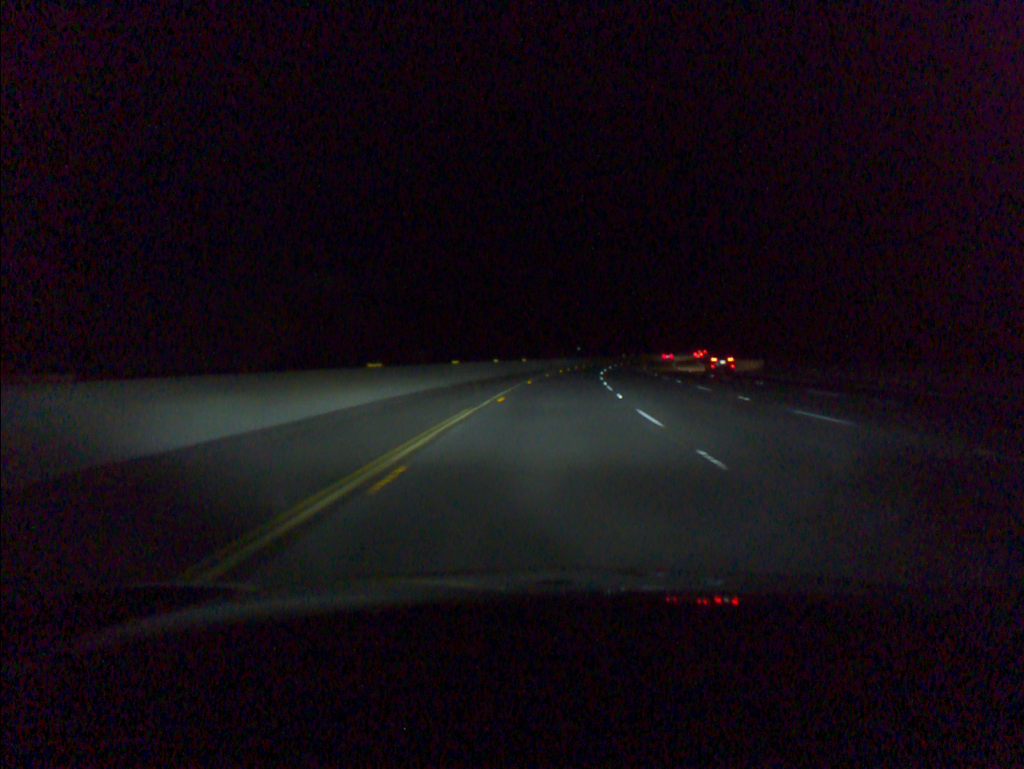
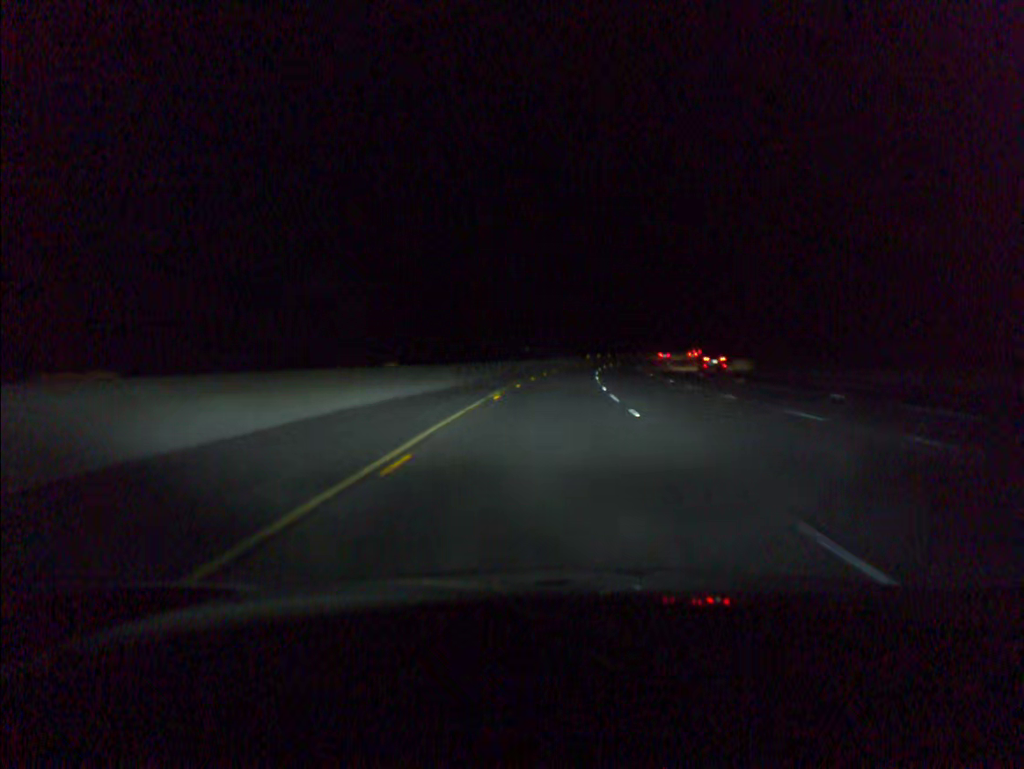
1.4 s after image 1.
(+1.4, +42.7) m; +4°
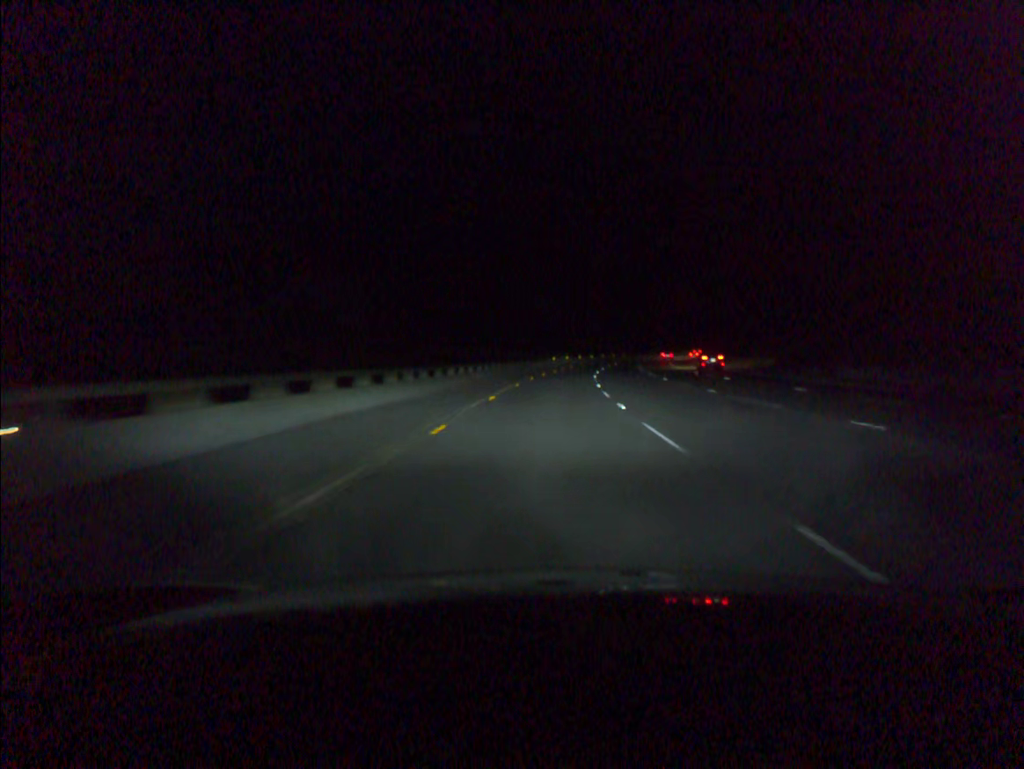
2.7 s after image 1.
(+1.2, +41.1) m; +3°
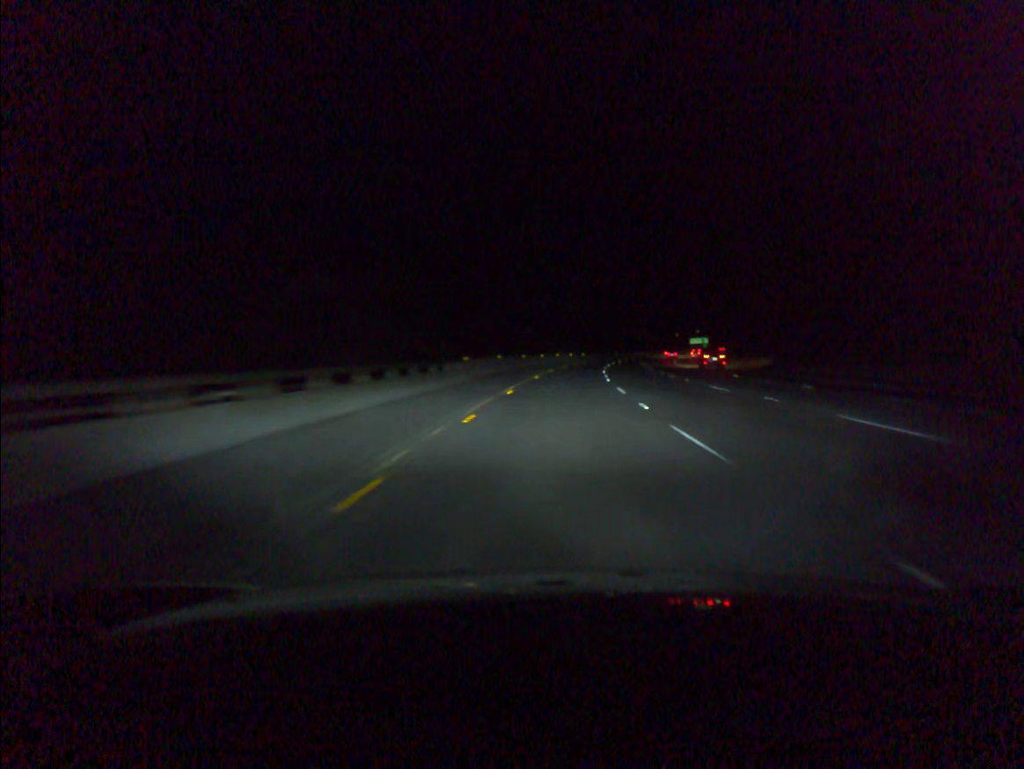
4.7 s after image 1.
(+2.1, +59.4) m; +5°
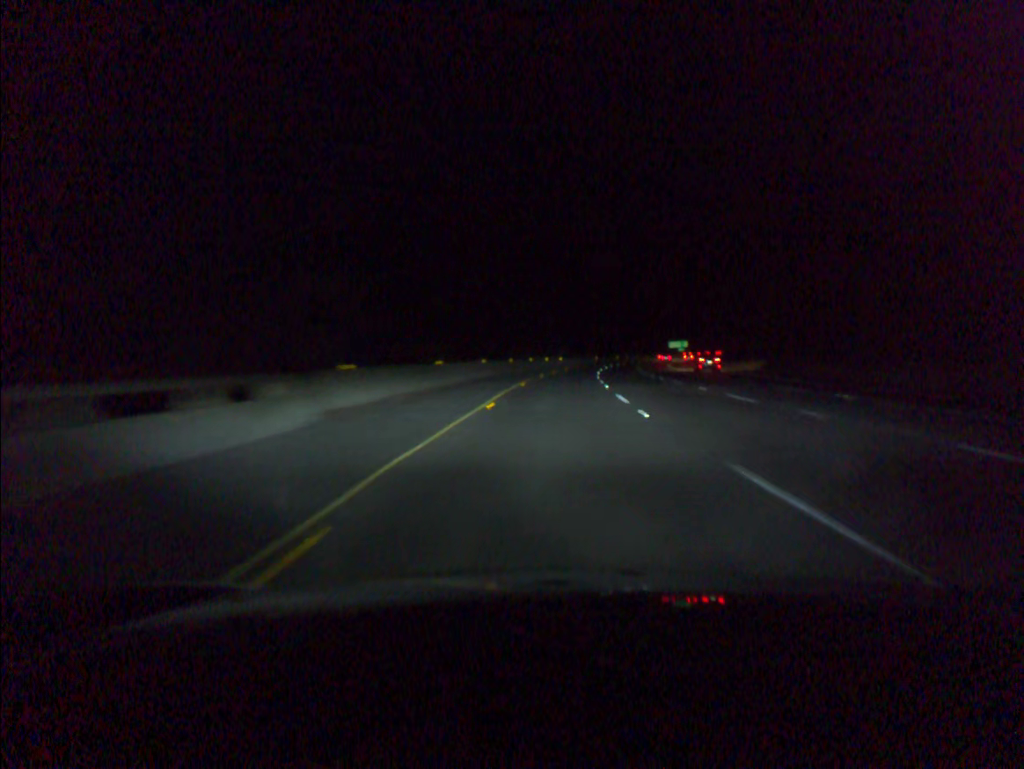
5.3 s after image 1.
(+0.4, +19.8) m; +2°
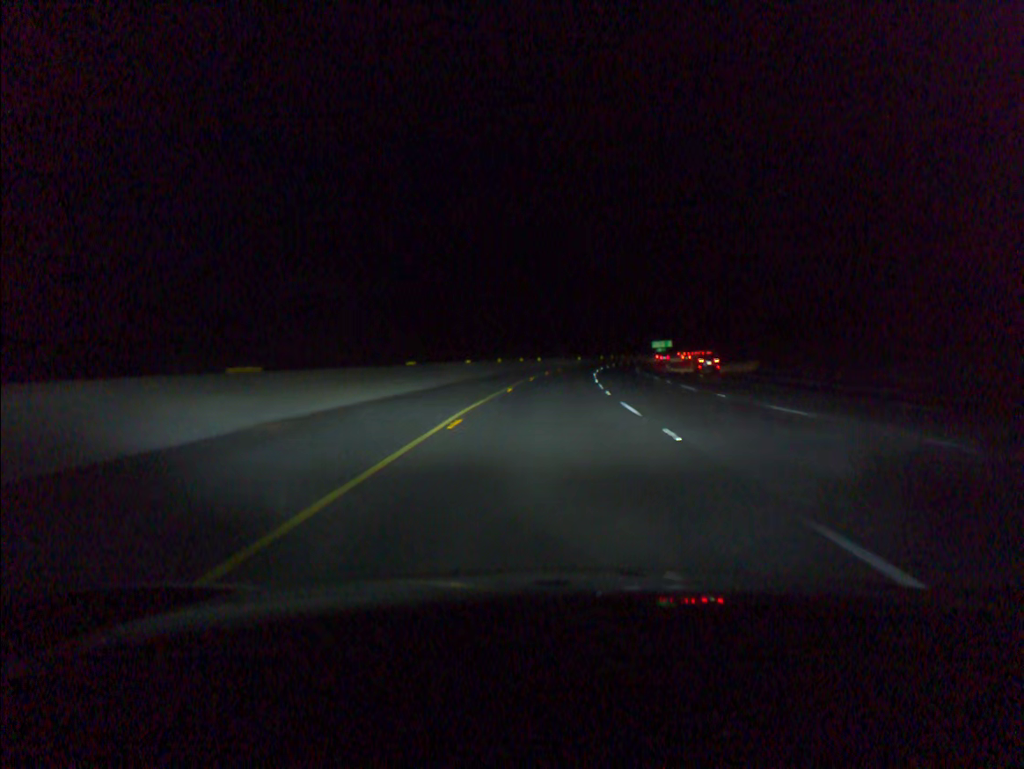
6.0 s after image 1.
(+0.3, +19.8) m; +2°
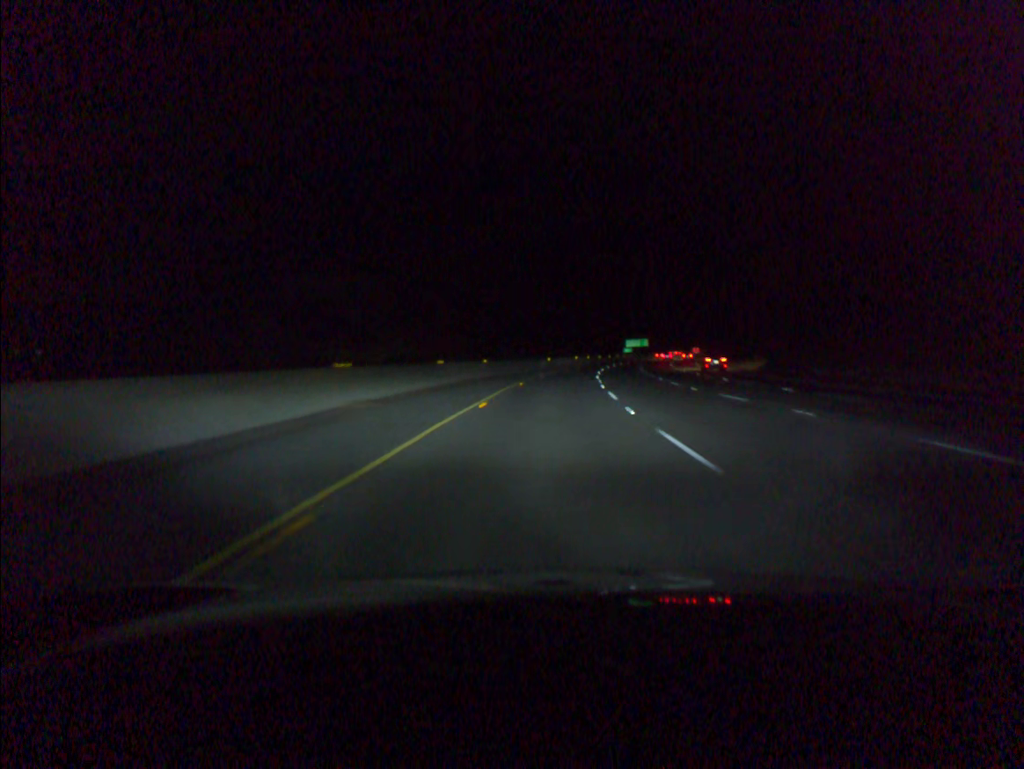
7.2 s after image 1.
(+0.9, +38.0) m; +3°
